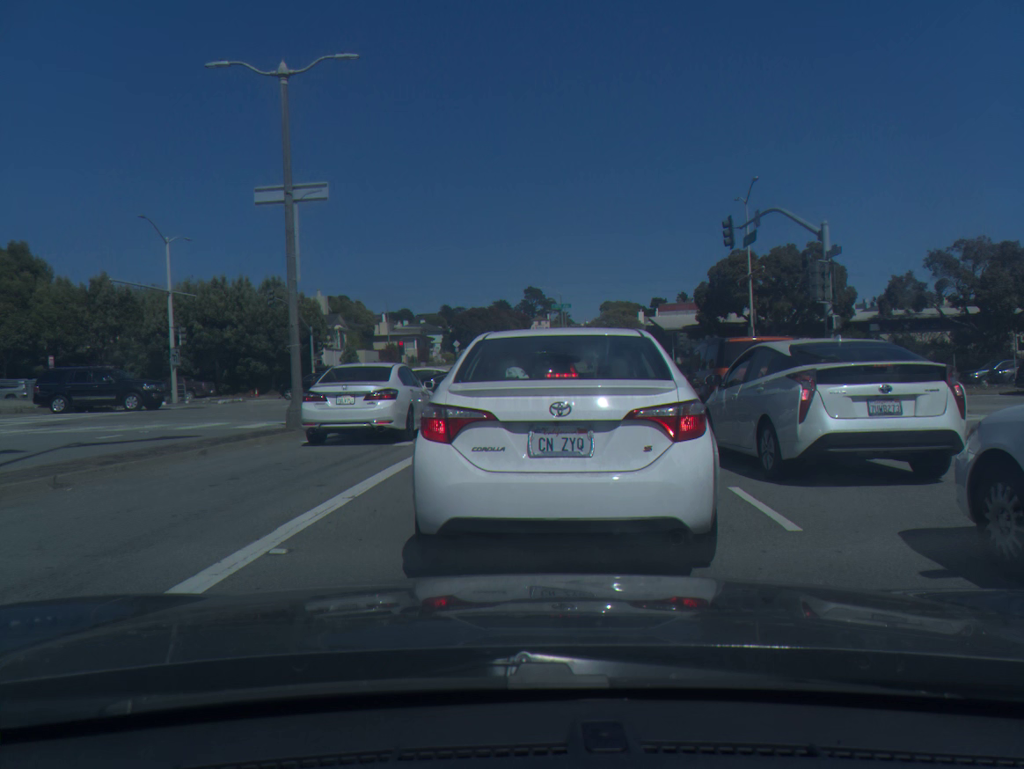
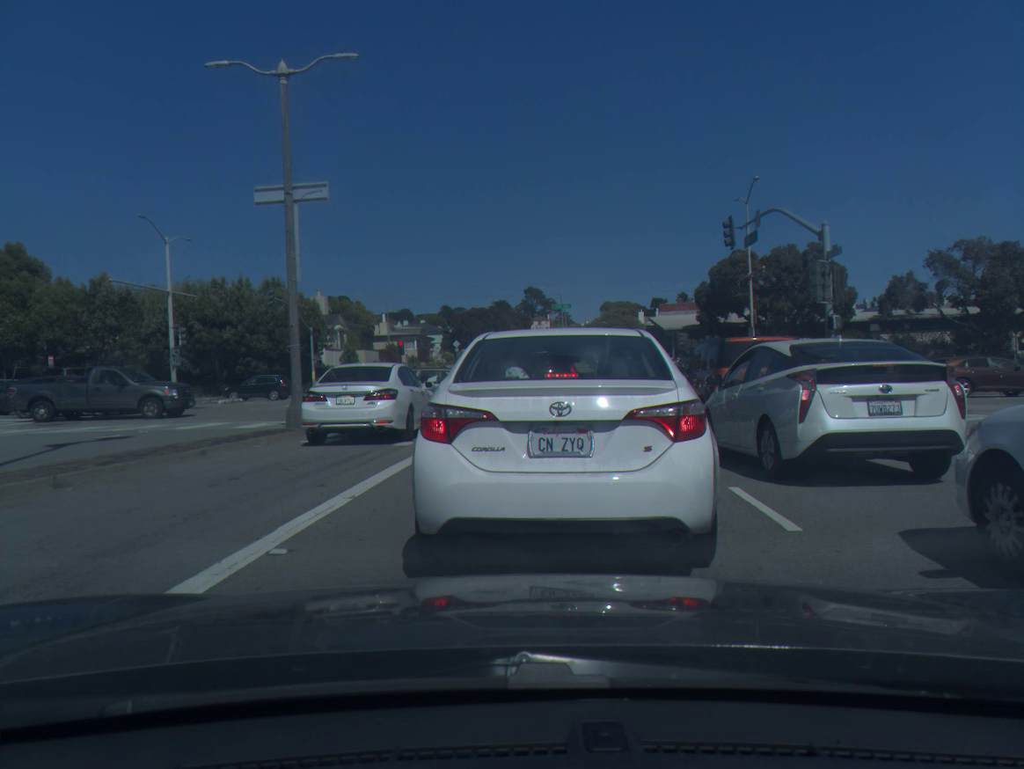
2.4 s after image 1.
(-0.1, -0.1) m; 0°
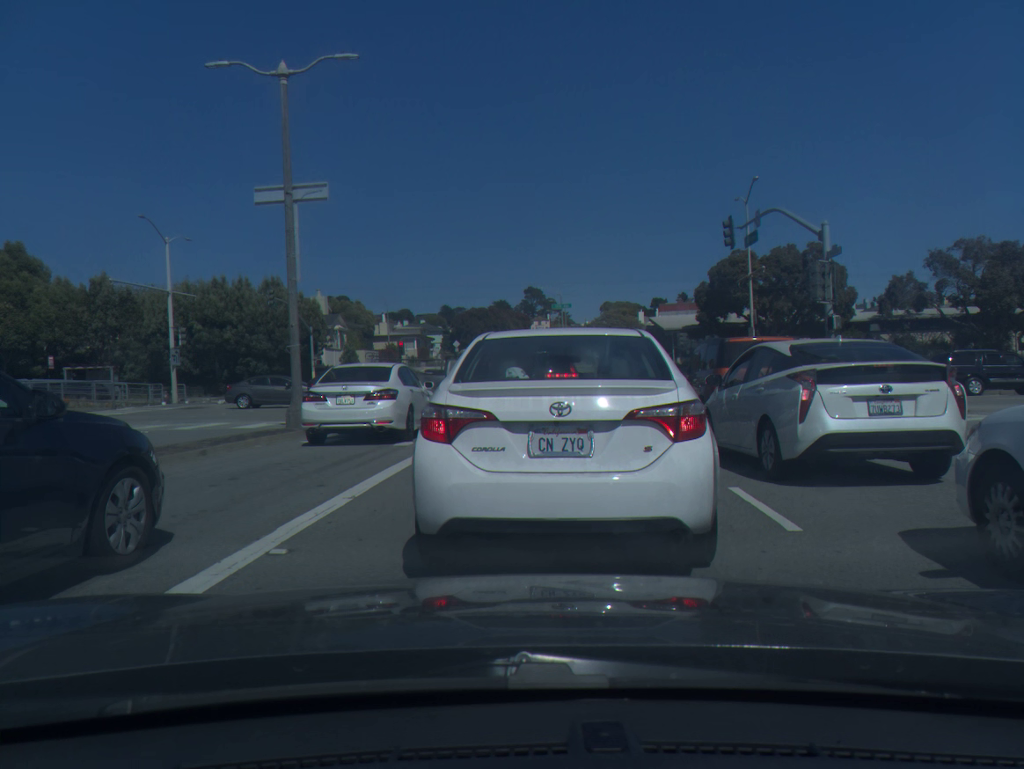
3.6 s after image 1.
(0.0, 0.0) m; 0°
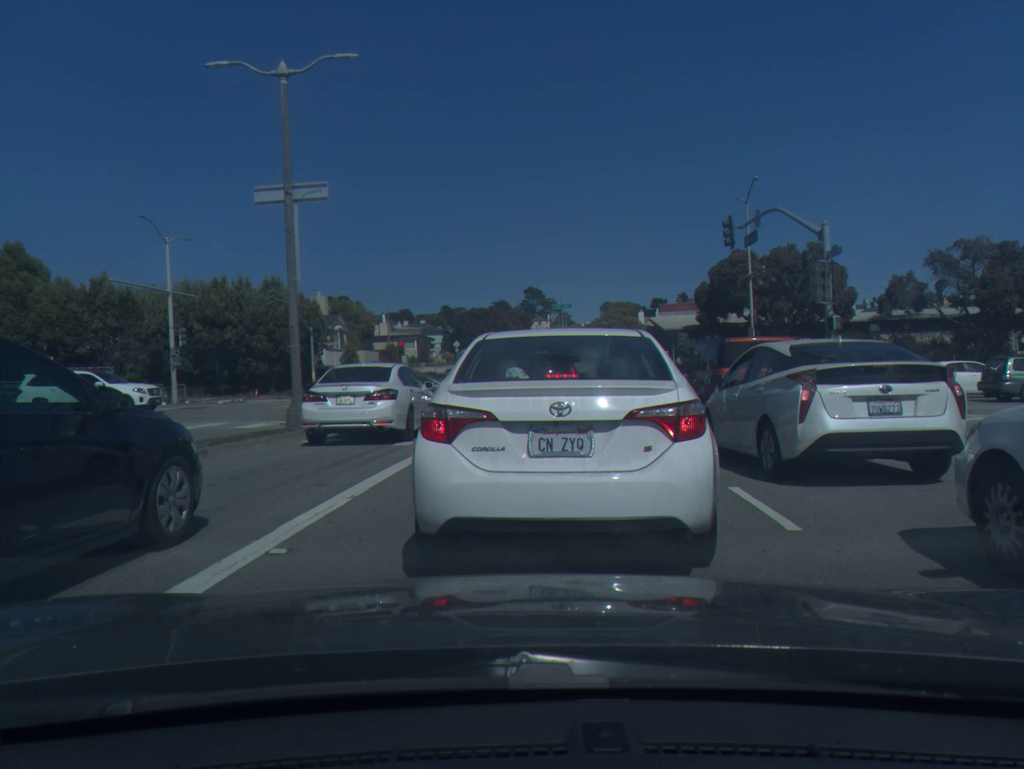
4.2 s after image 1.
(0.0, 0.0) m; 0°
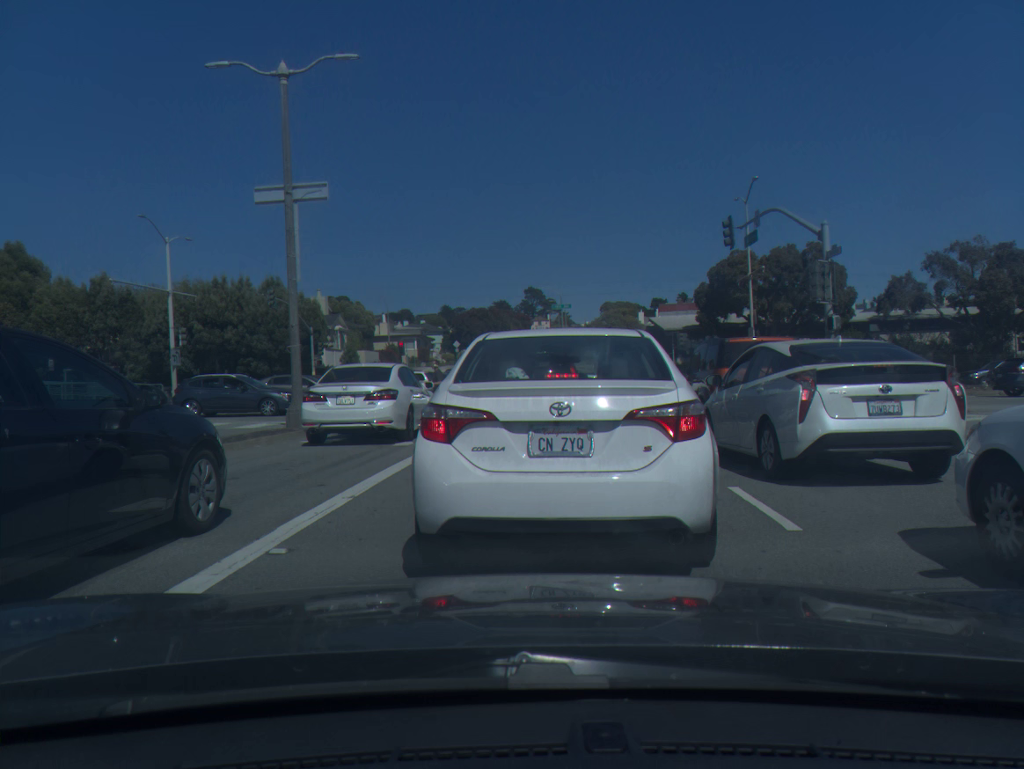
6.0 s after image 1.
(0.0, 0.0) m; 0°
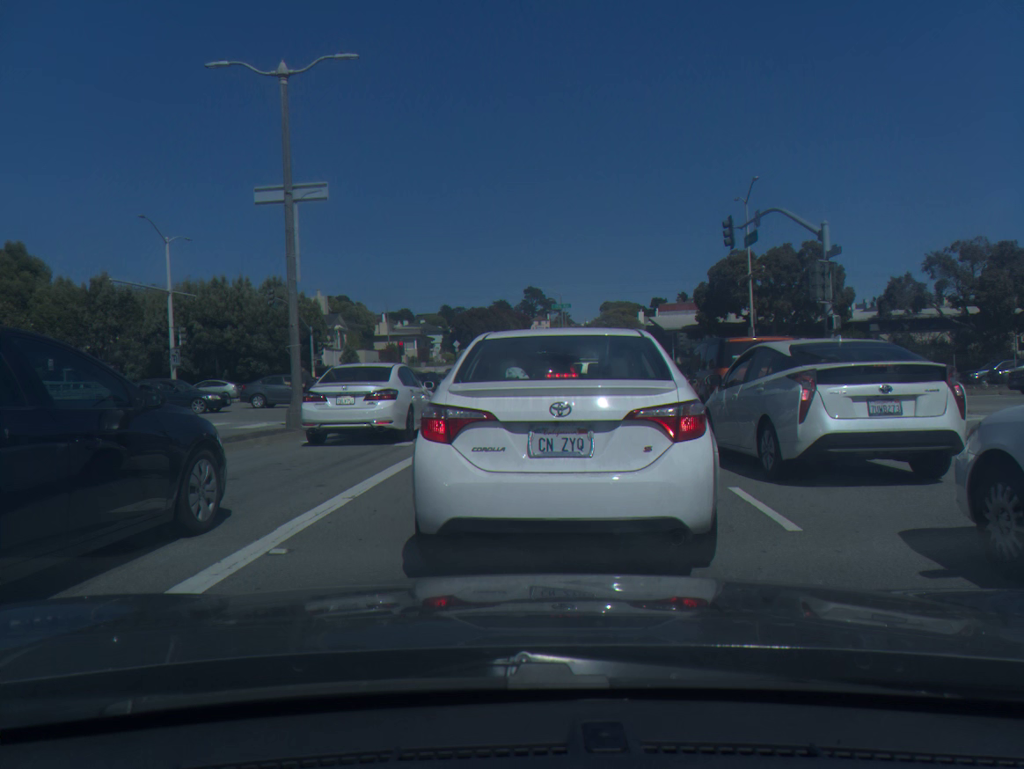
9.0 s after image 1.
(0.0, 0.0) m; 0°
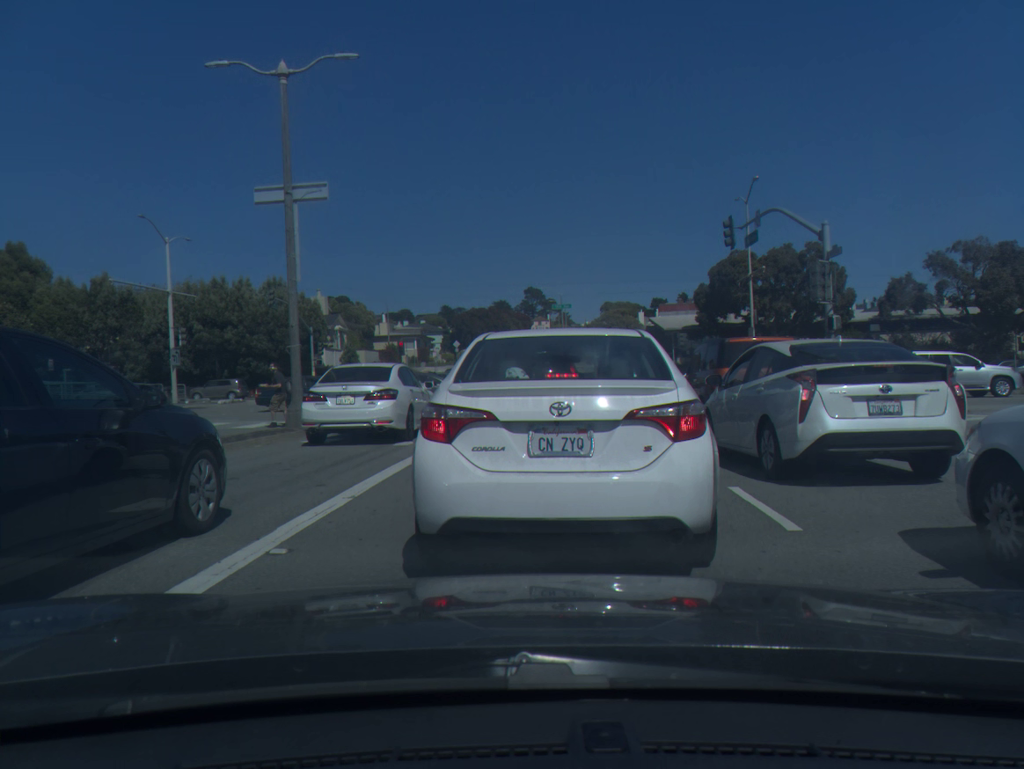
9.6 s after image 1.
(0.0, 0.0) m; 0°
